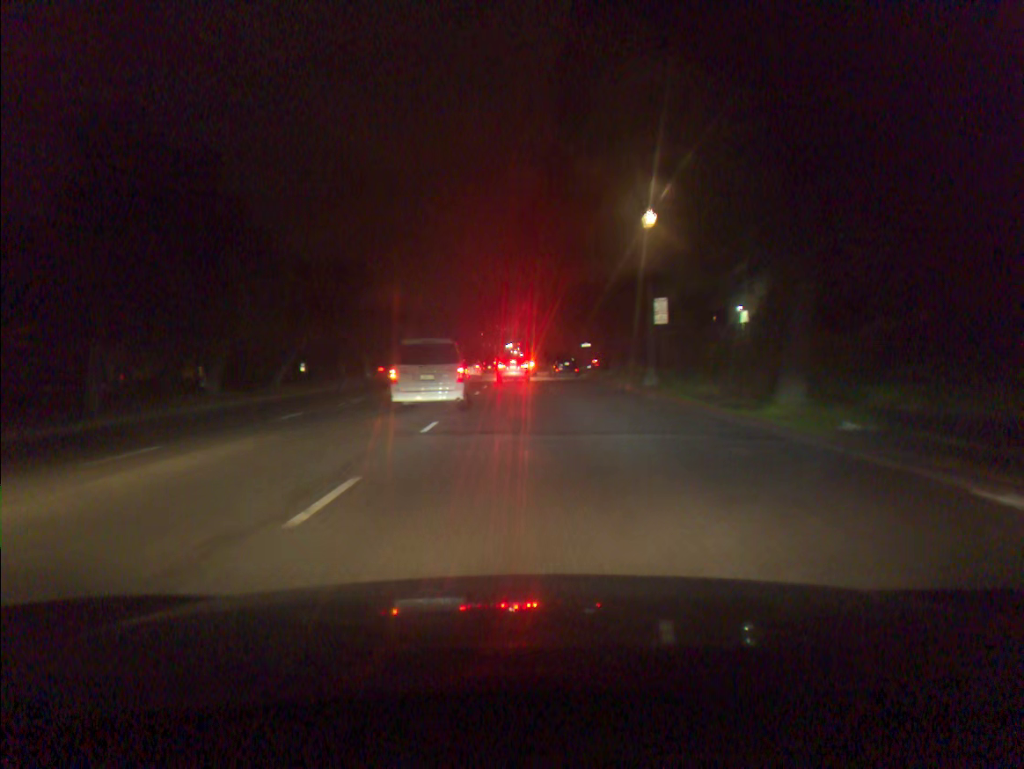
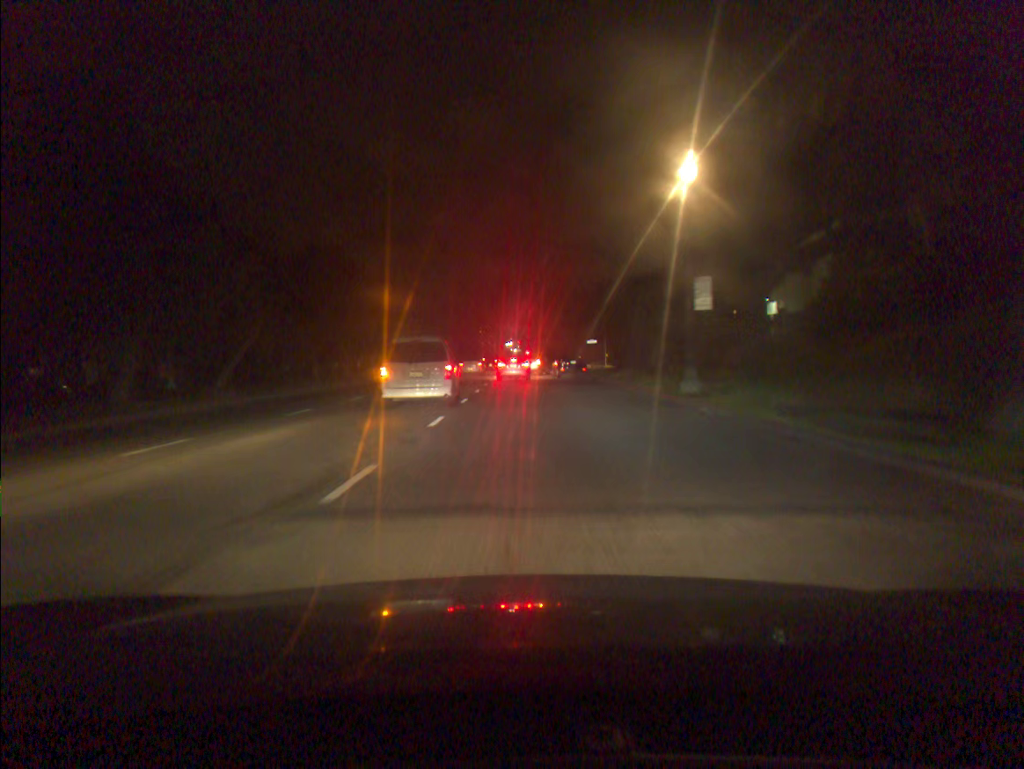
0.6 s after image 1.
(0.0, +6.5) m; 0°
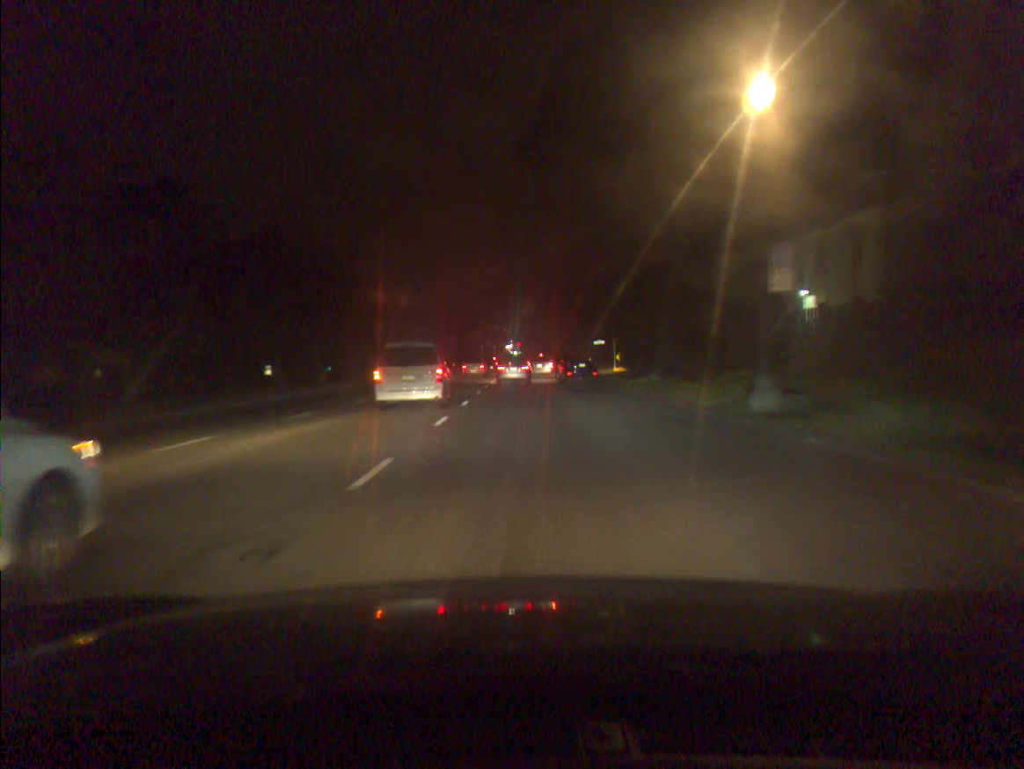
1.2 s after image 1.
(0.0, +6.5) m; 0°
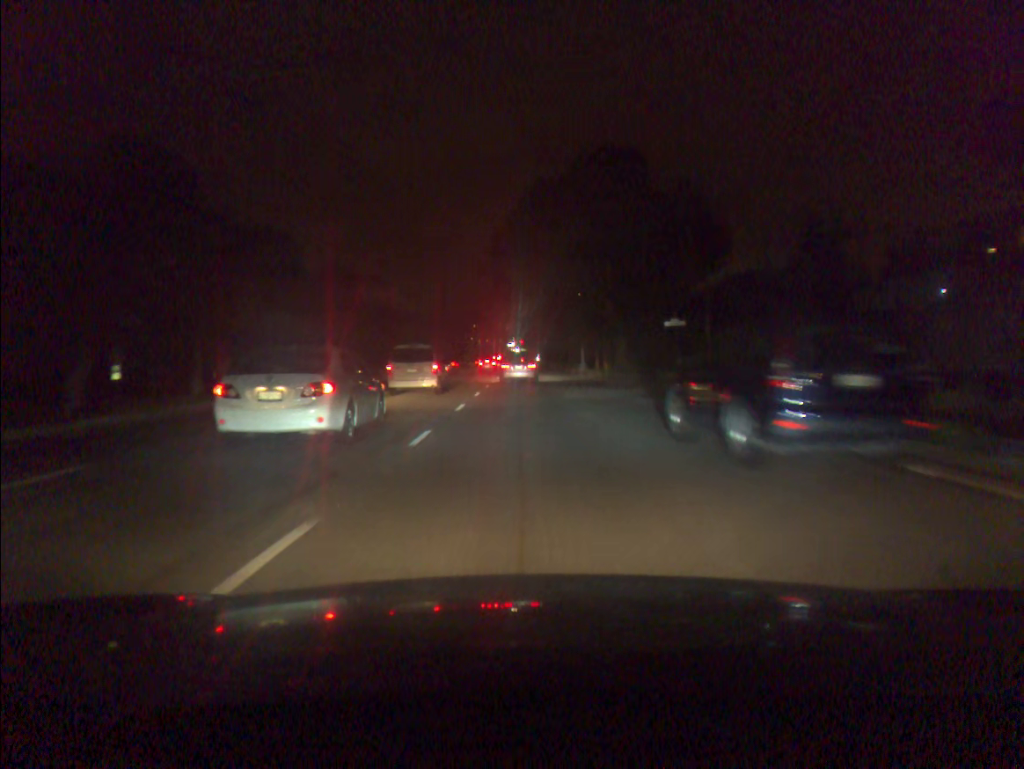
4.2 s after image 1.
(-0.1, +33.3) m; 0°
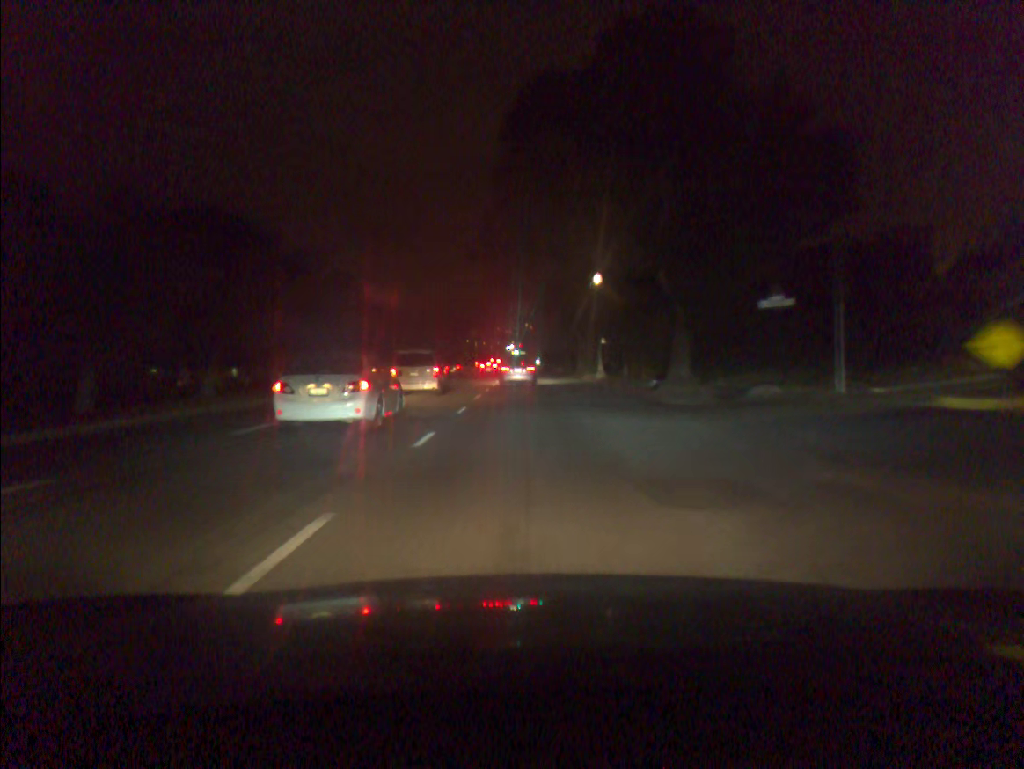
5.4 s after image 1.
(0.0, +14.6) m; 0°
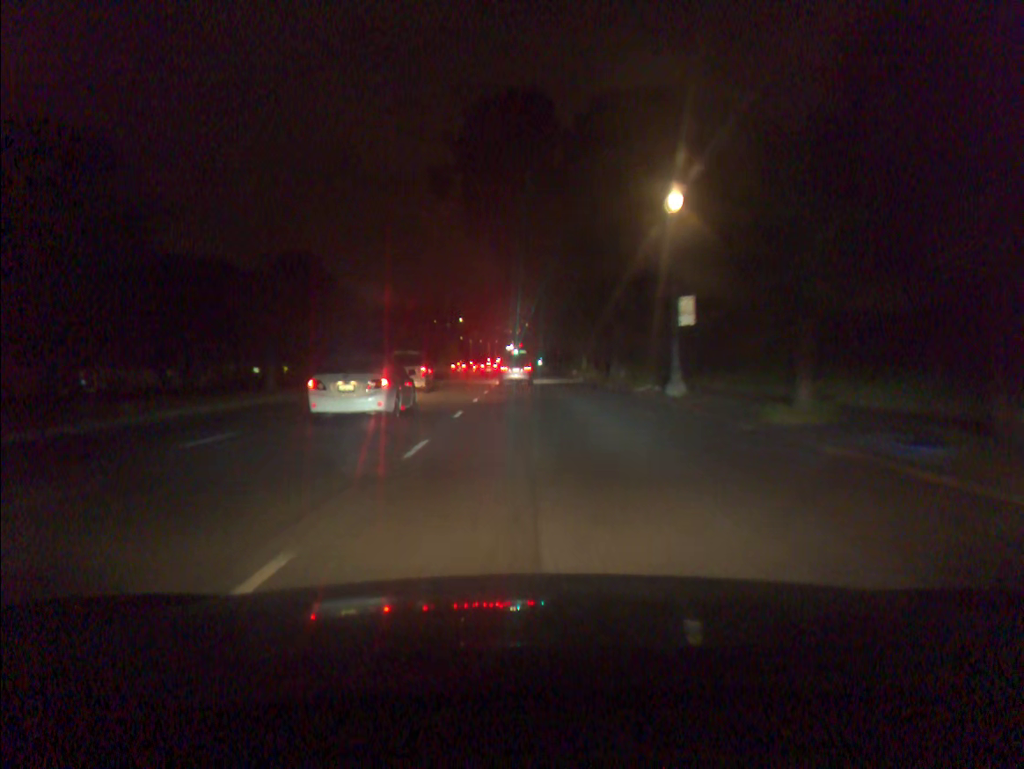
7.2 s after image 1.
(0.0, +23.6) m; 0°
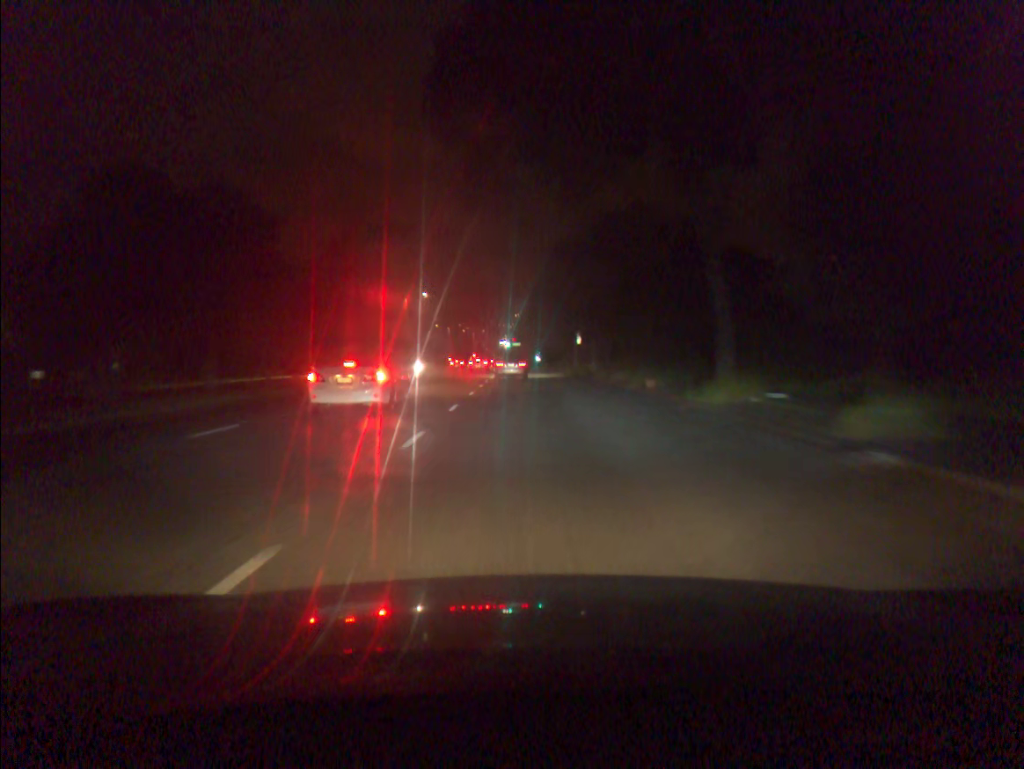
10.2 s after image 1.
(+0.1, +43.5) m; 0°
